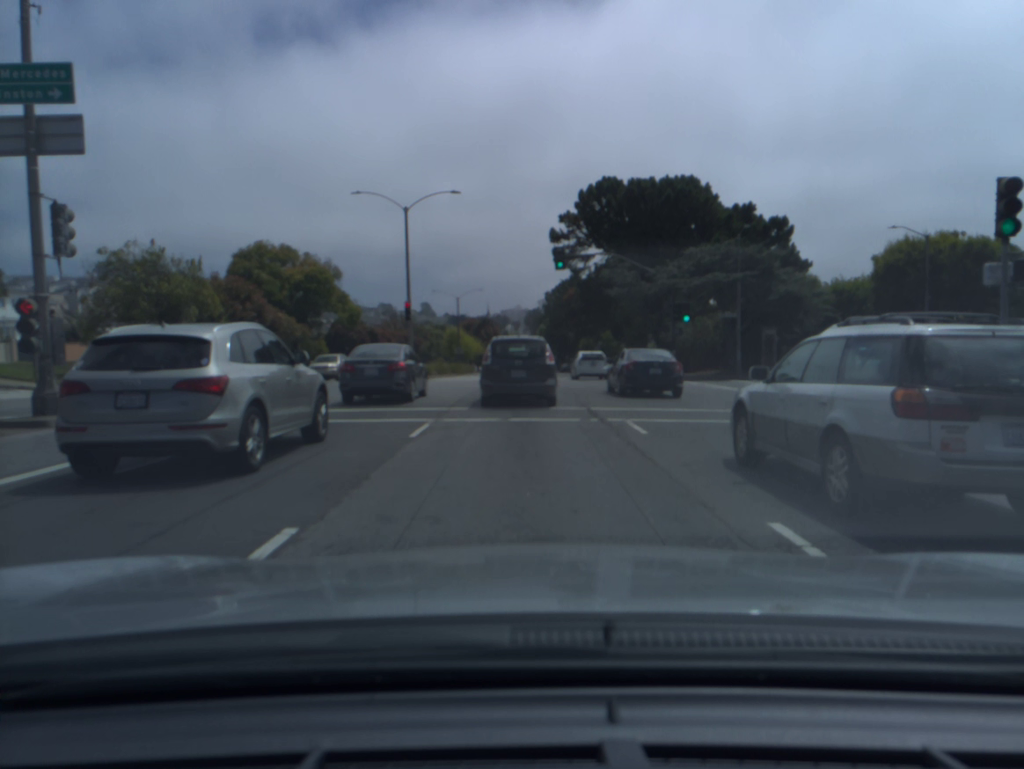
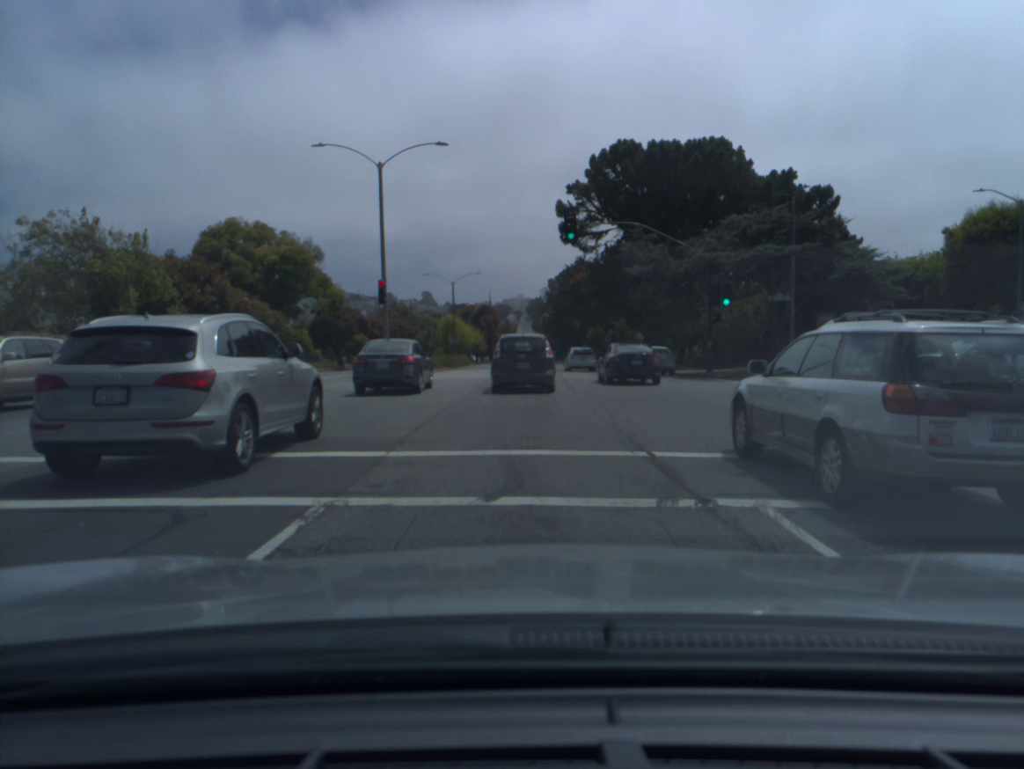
(0.0, +7.9) m; 0°
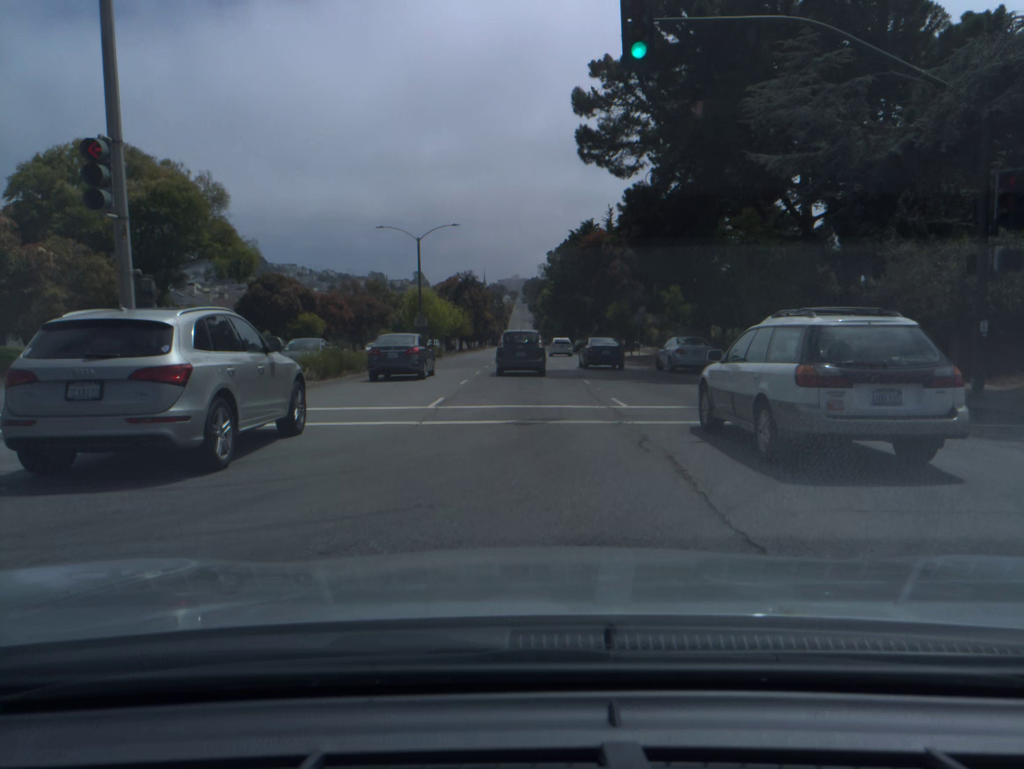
(+0.1, +22.1) m; 0°
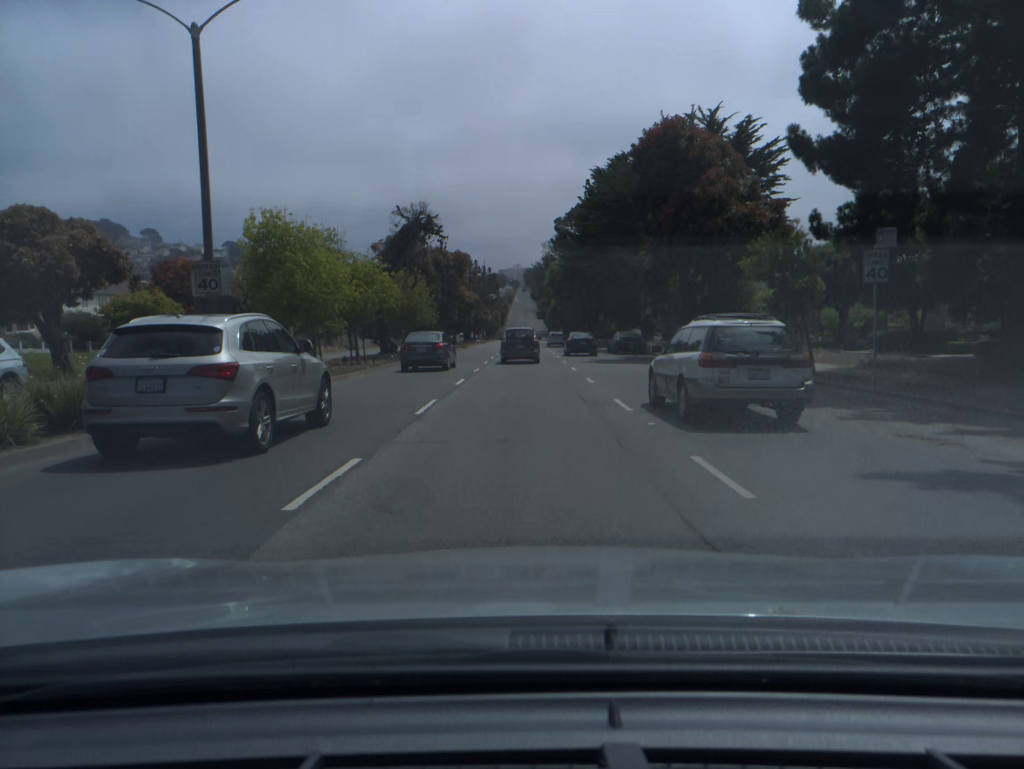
(0.0, +37.7) m; 0°
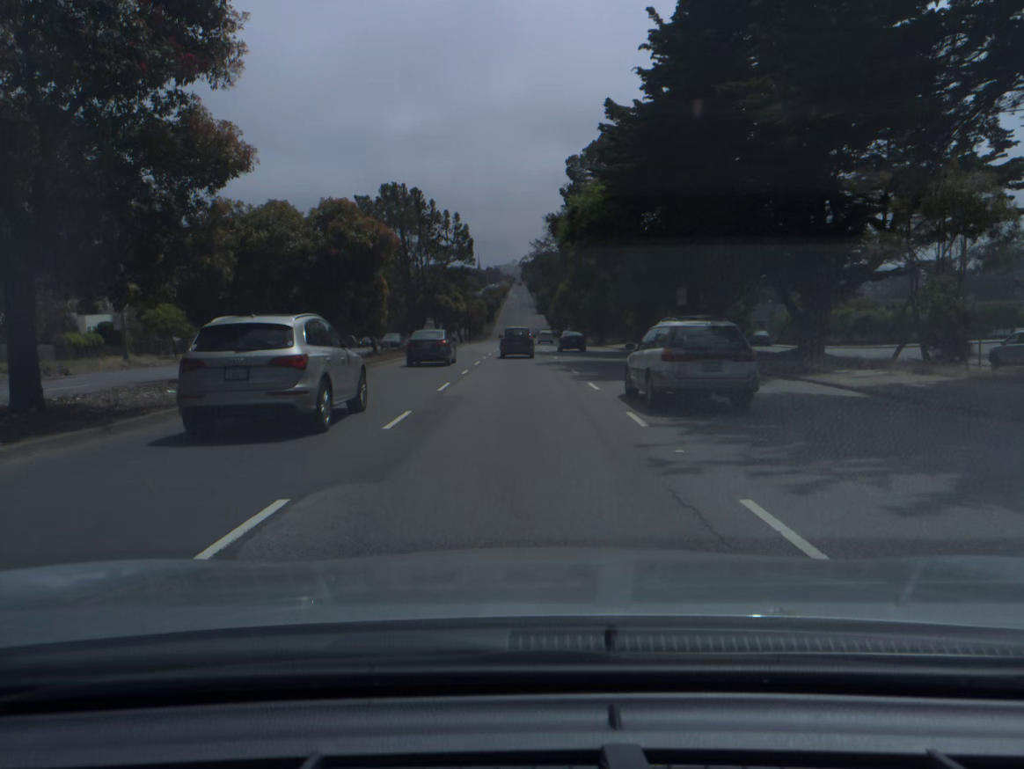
(+0.3, +46.6) m; +1°
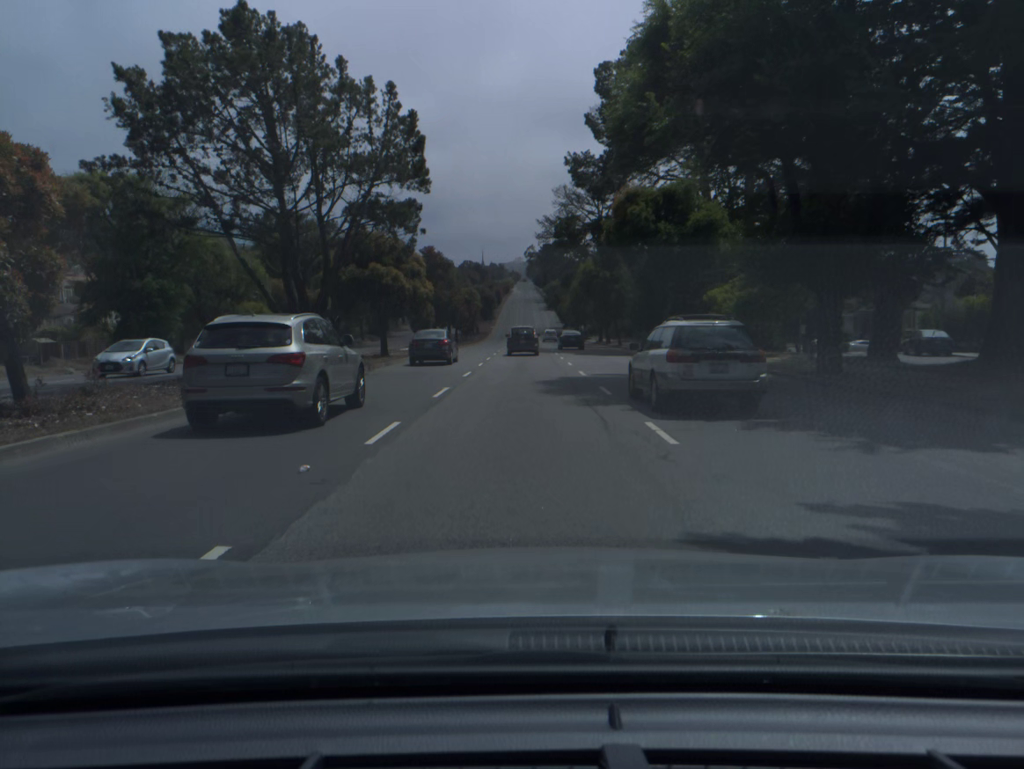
(-0.1, +30.7) m; 0°
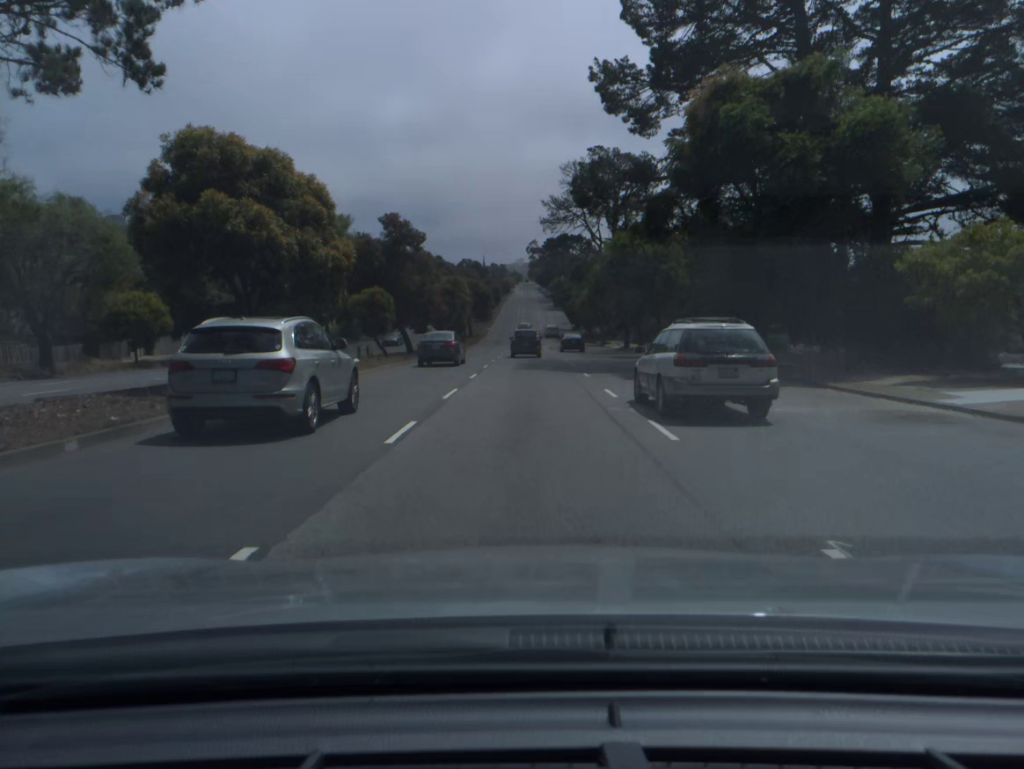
(-0.1, +21.4) m; 0°
